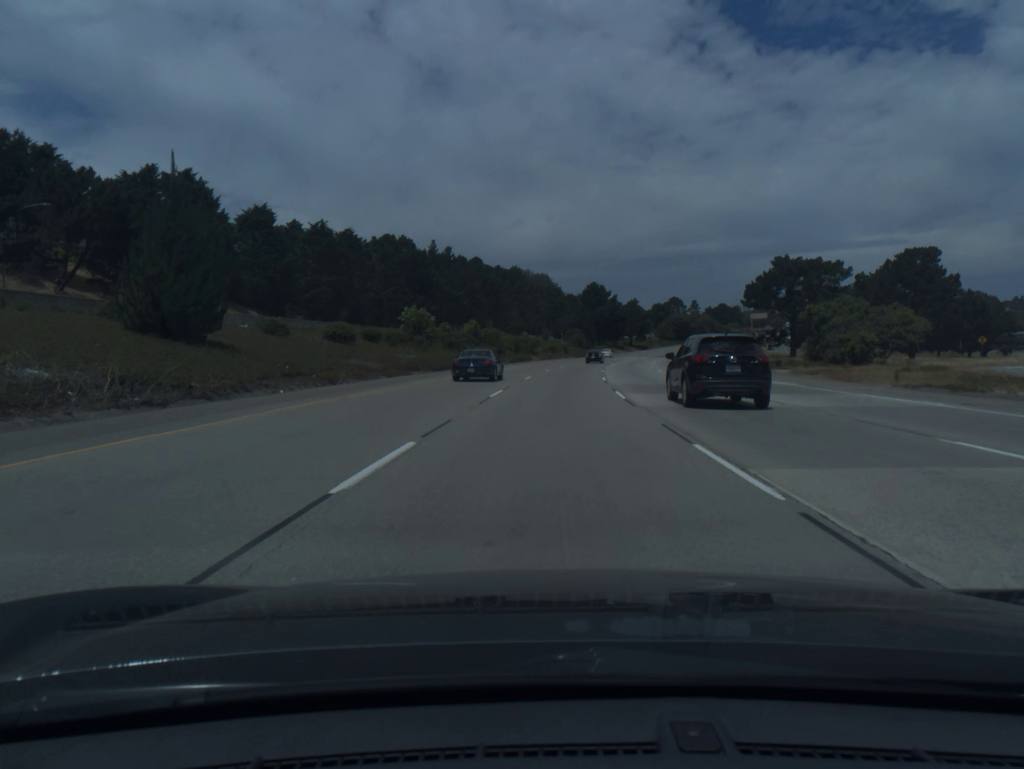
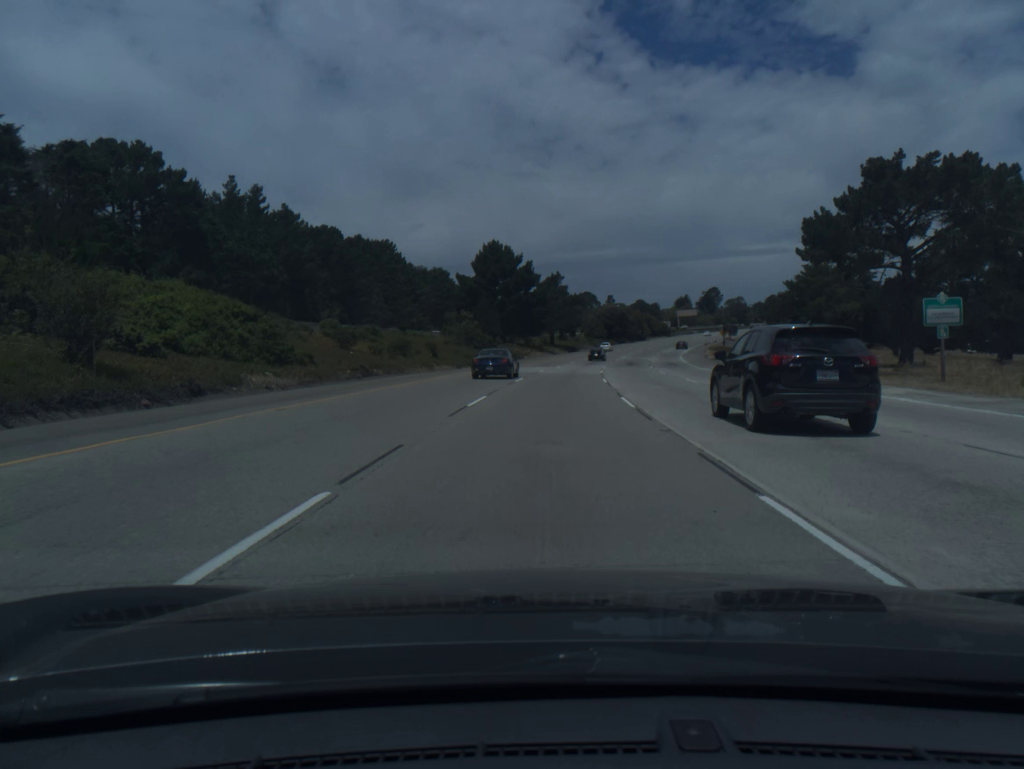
(+4.8, +76.4) m; +7°
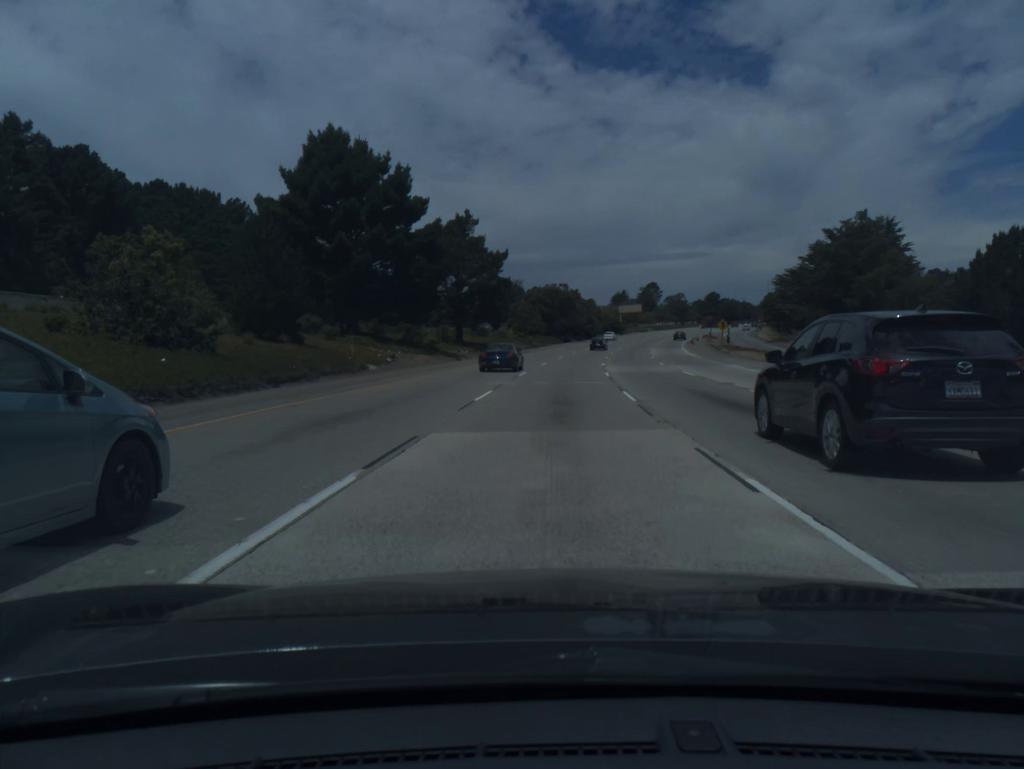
(+2.7, +57.6) m; +5°
